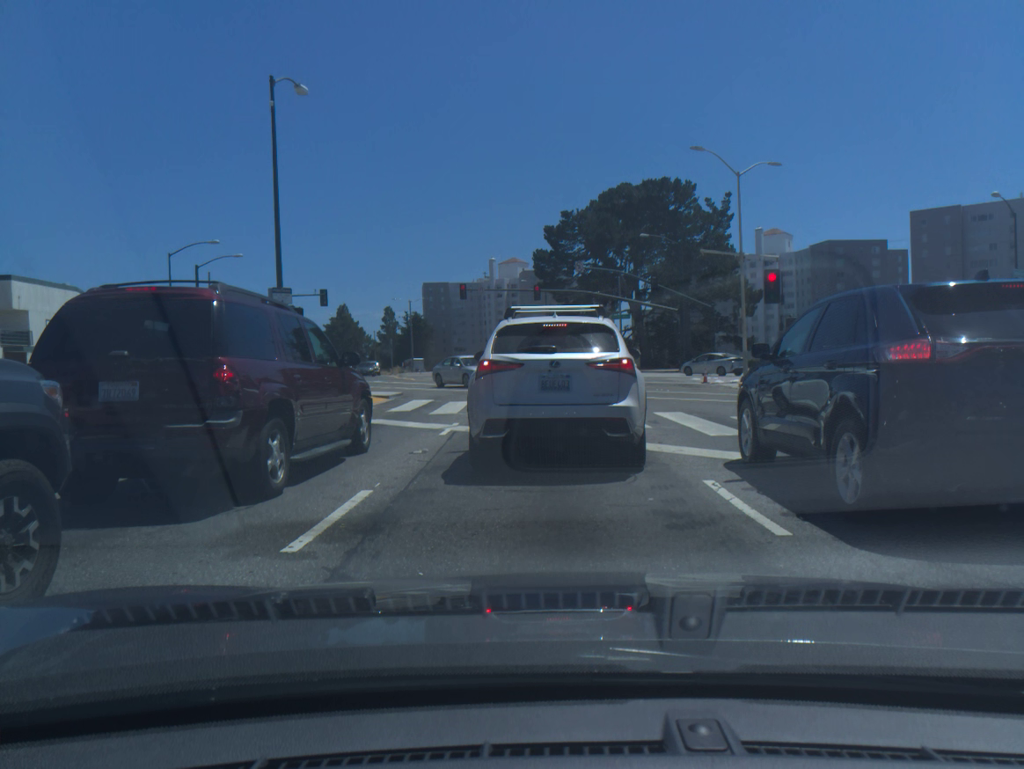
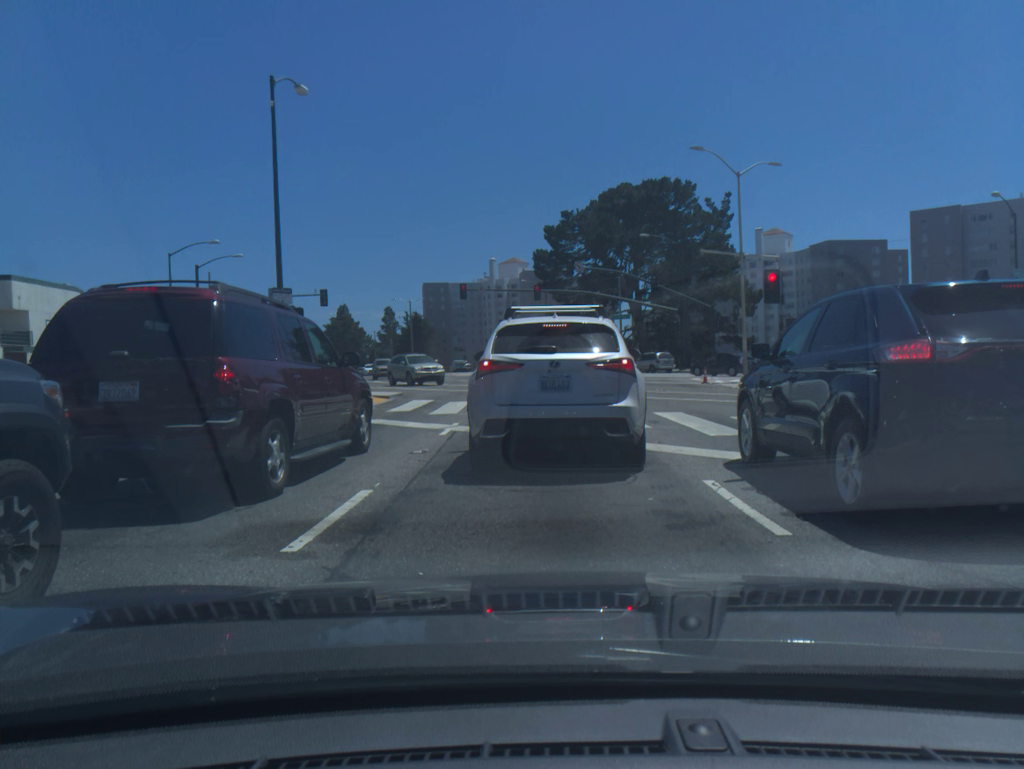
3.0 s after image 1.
(0.0, 0.0) m; 0°
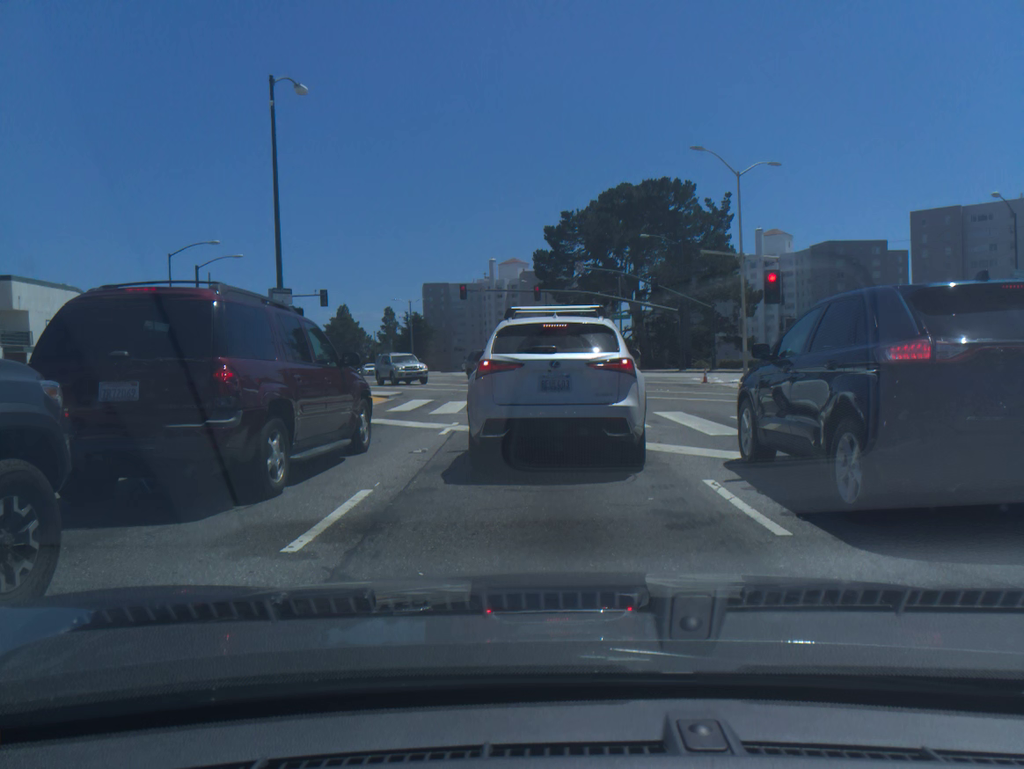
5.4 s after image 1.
(0.0, 0.0) m; 0°
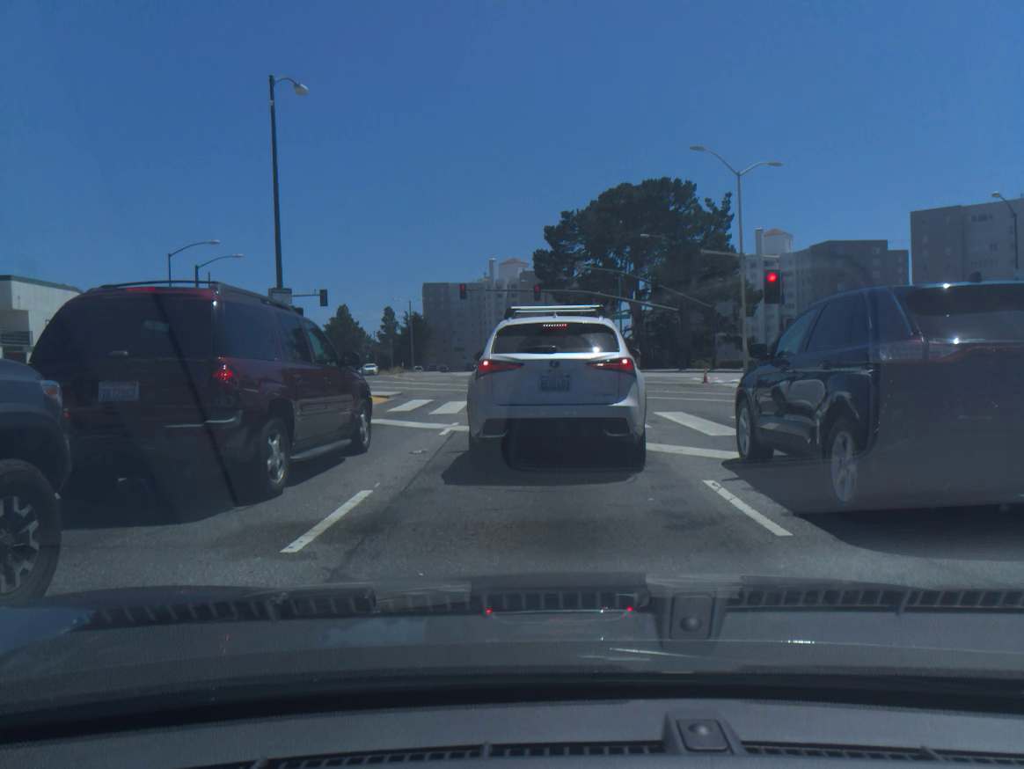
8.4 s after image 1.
(0.0, 0.0) m; -1°
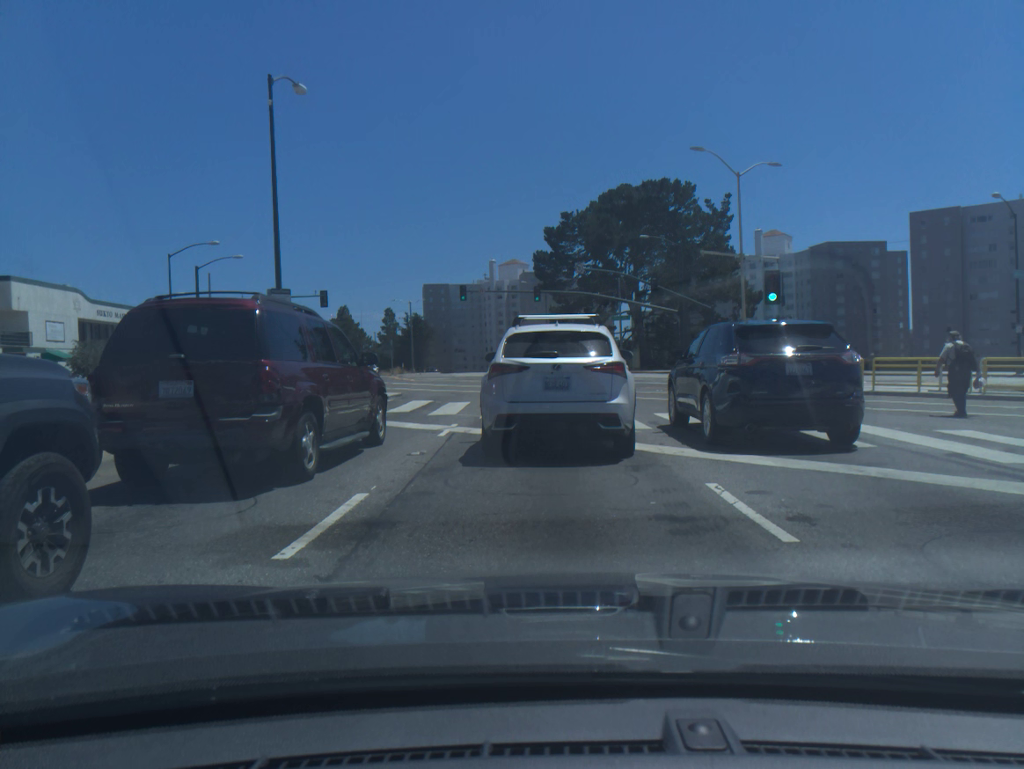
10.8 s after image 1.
(0.0, +0.1) m; -1°
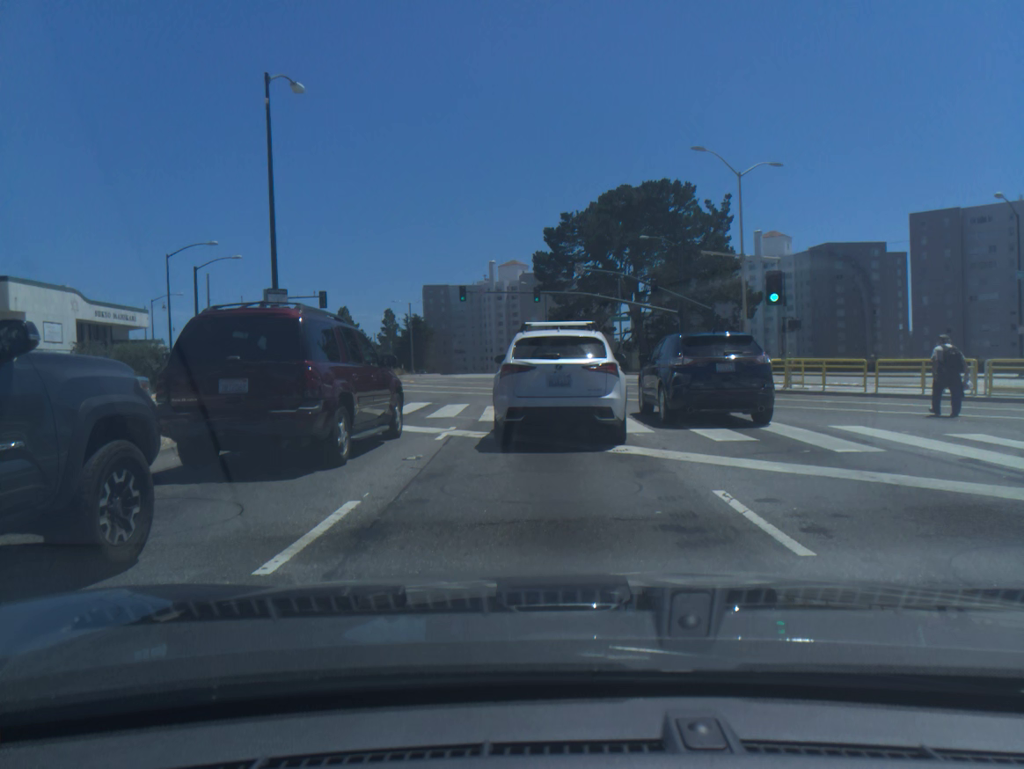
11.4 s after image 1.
(-0.1, +0.3) m; -1°
